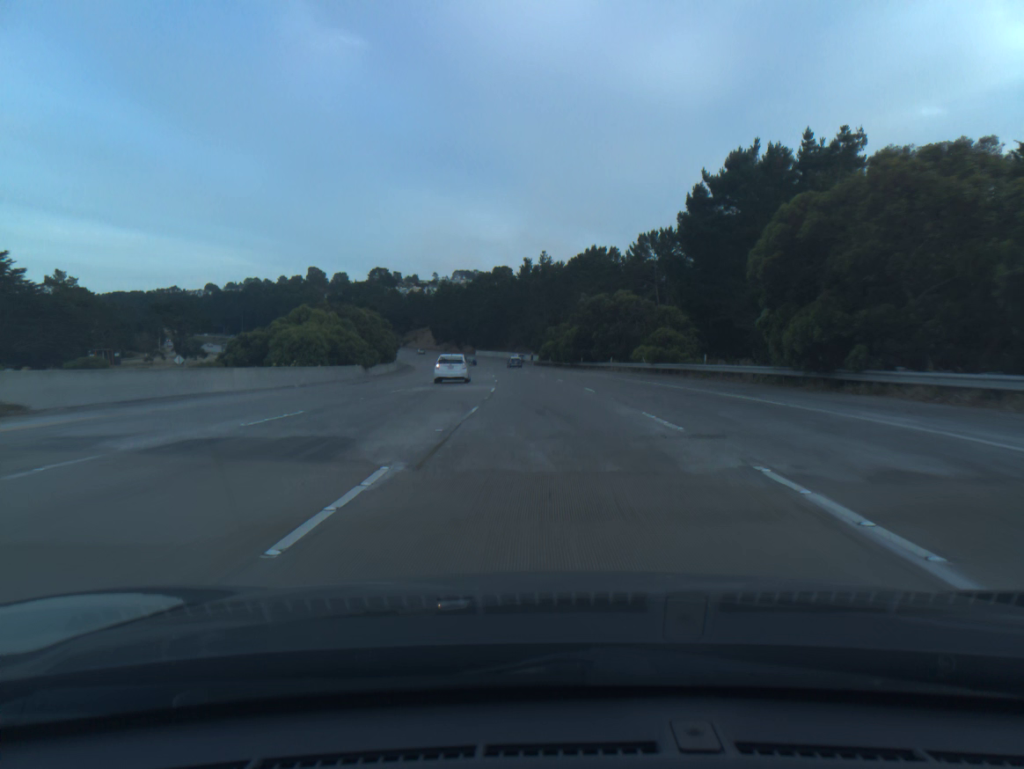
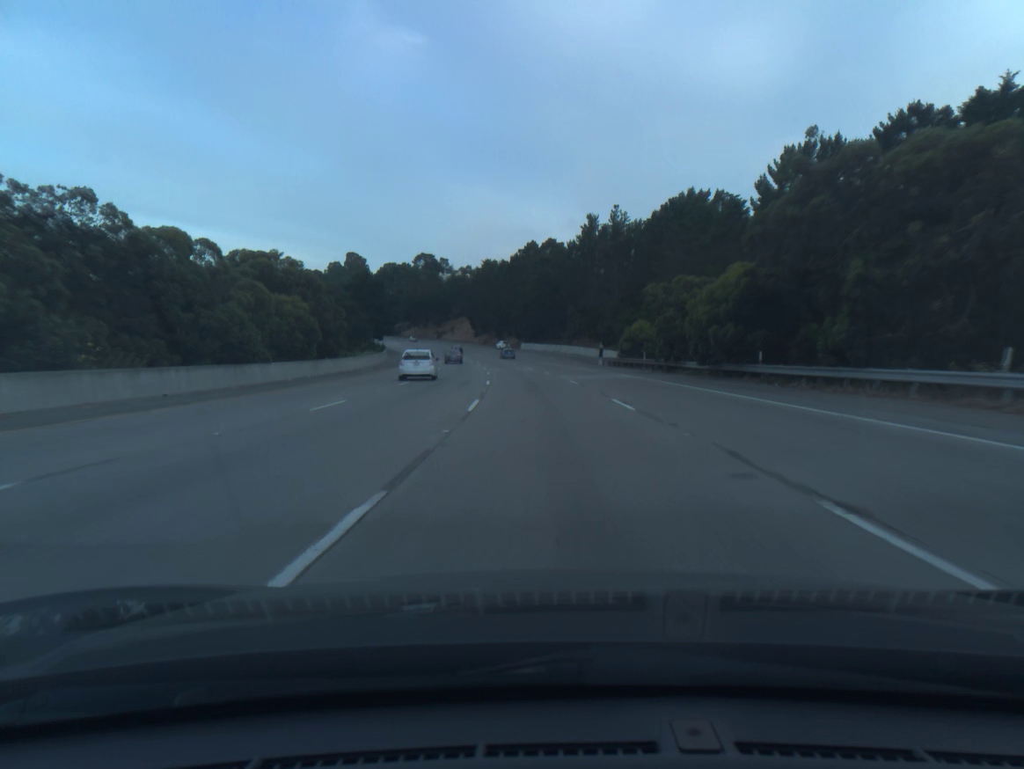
(-1.7, +54.8) m; -4°
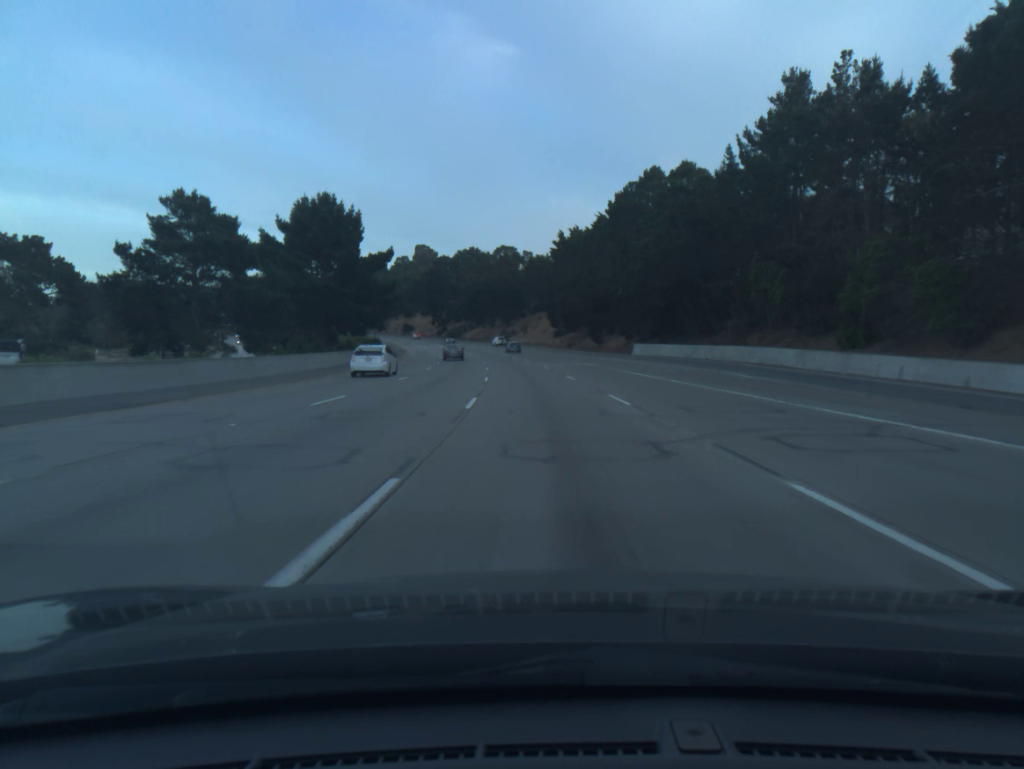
(-4.2, +73.2) m; -7°
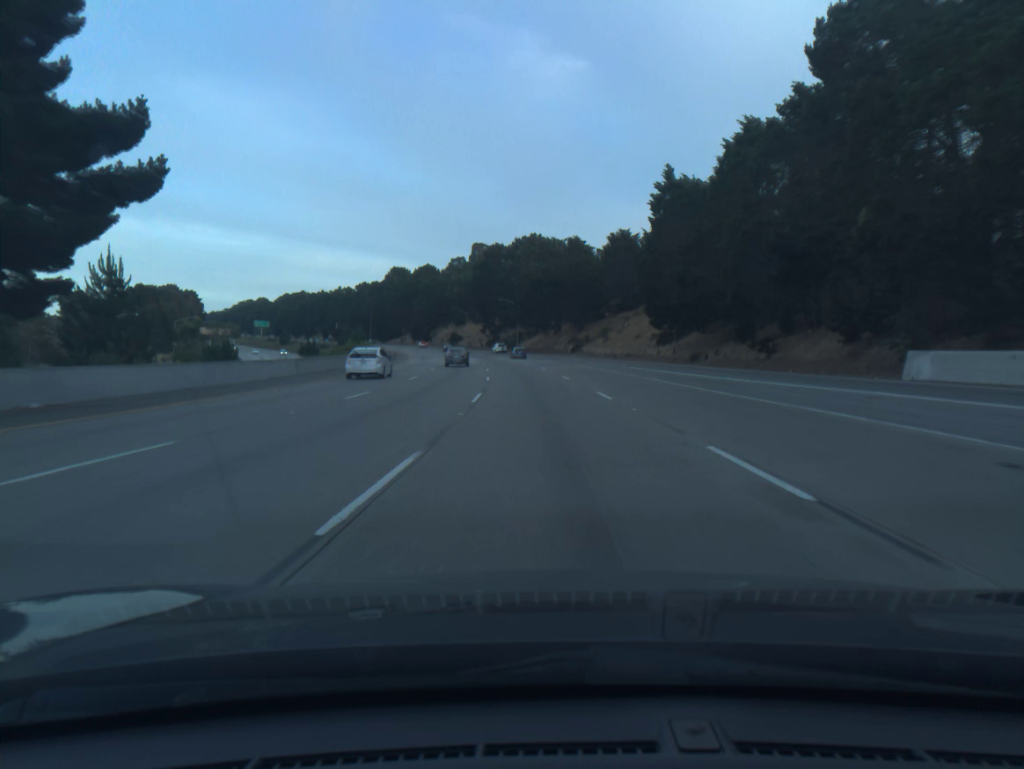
(-2.4, +55.0) m; -5°
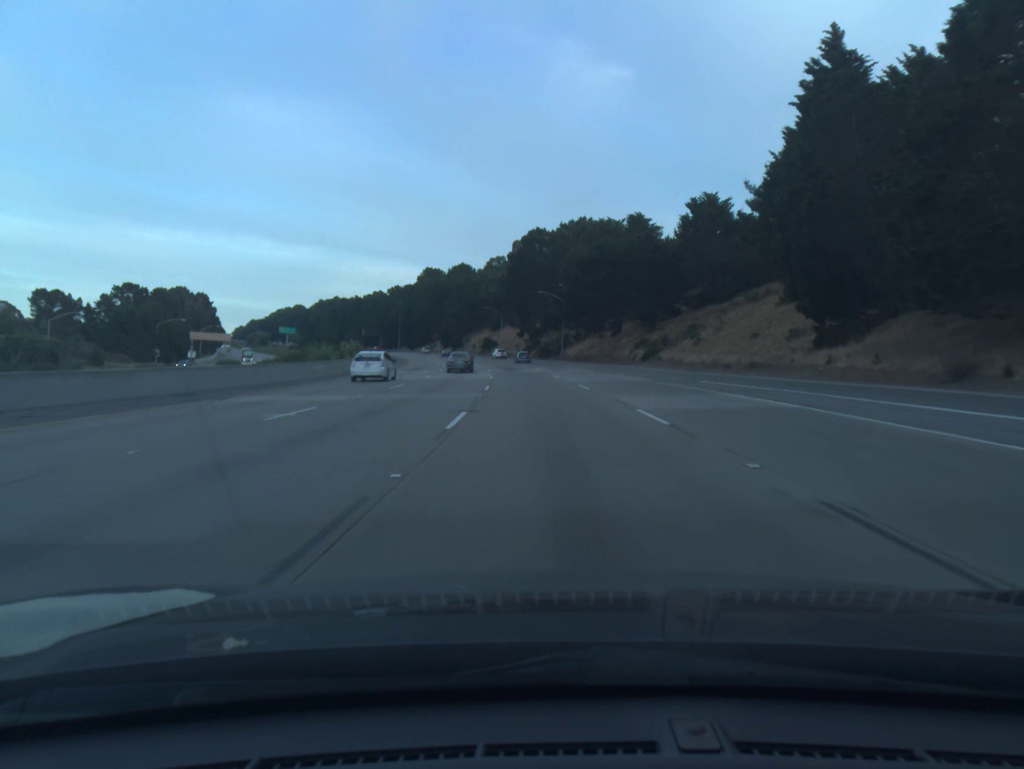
(-1.1, +36.5) m; -3°
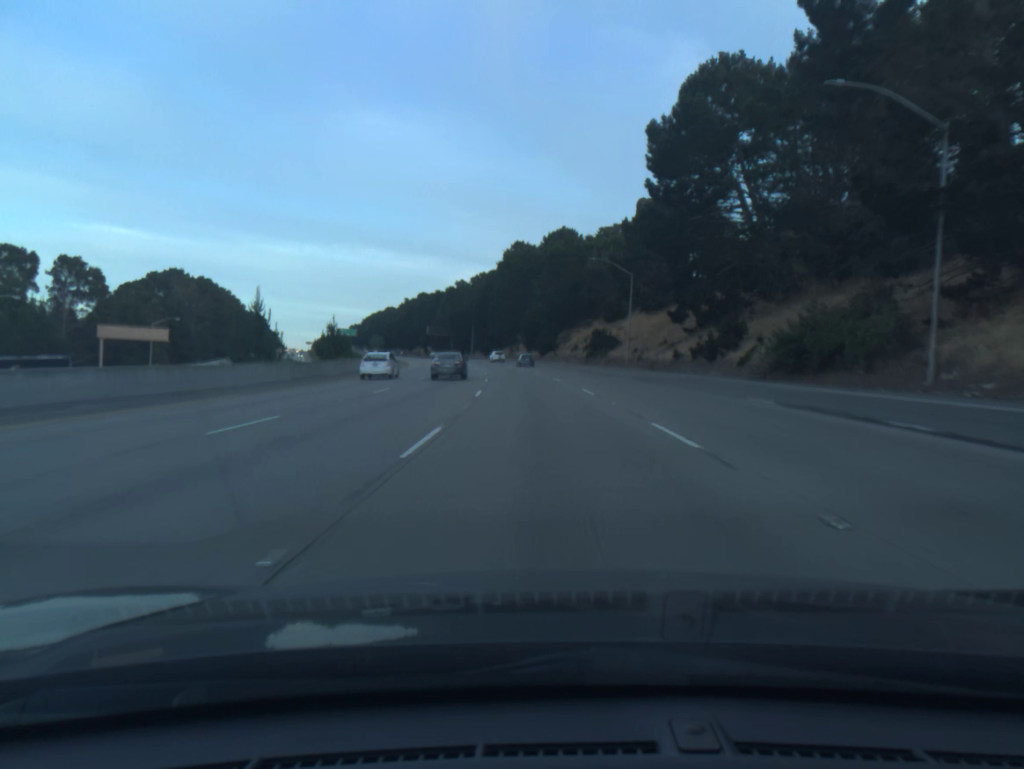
(-6.0, +90.6) m; -8°
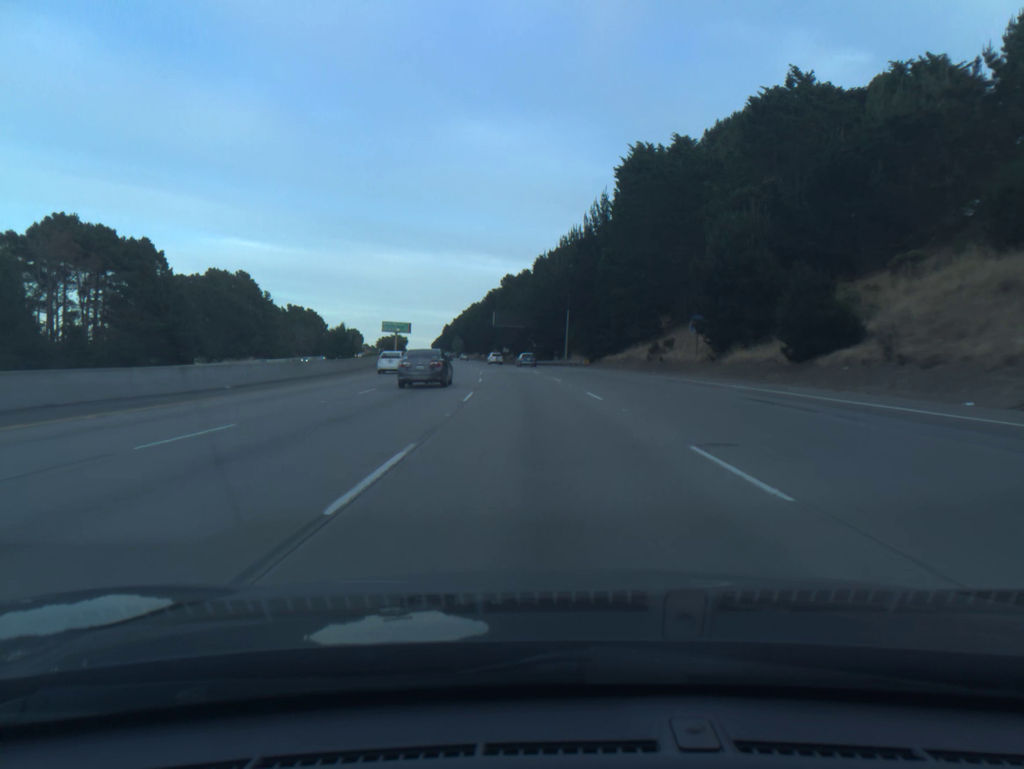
(-6.2, +90.6) m; -8°
